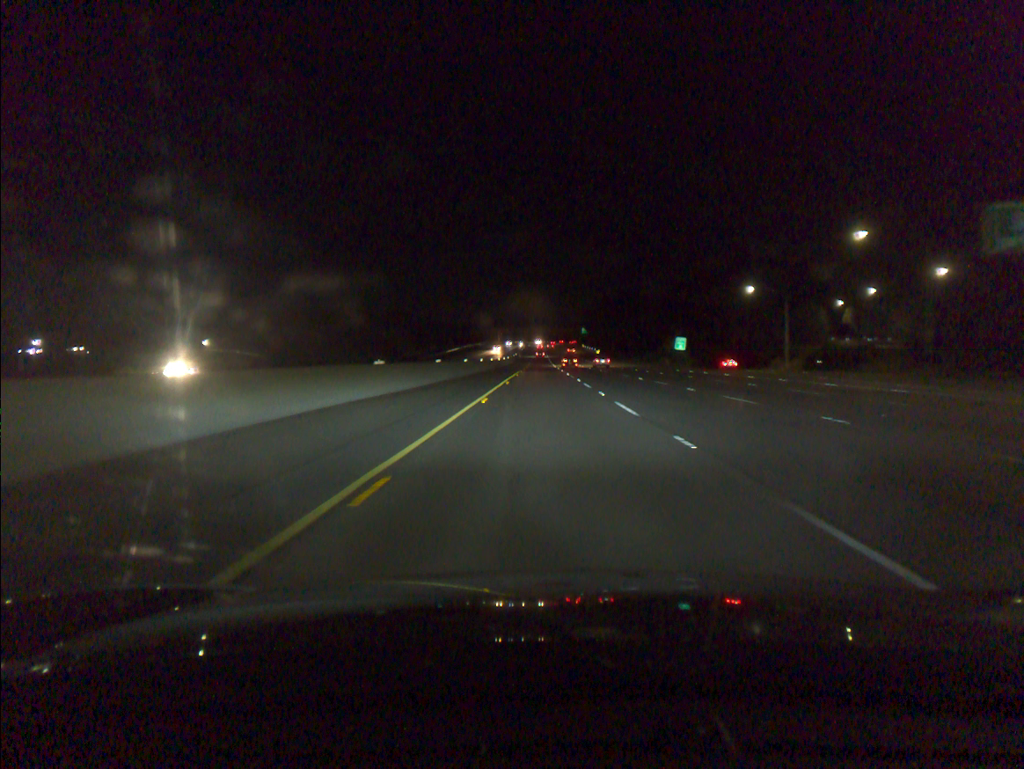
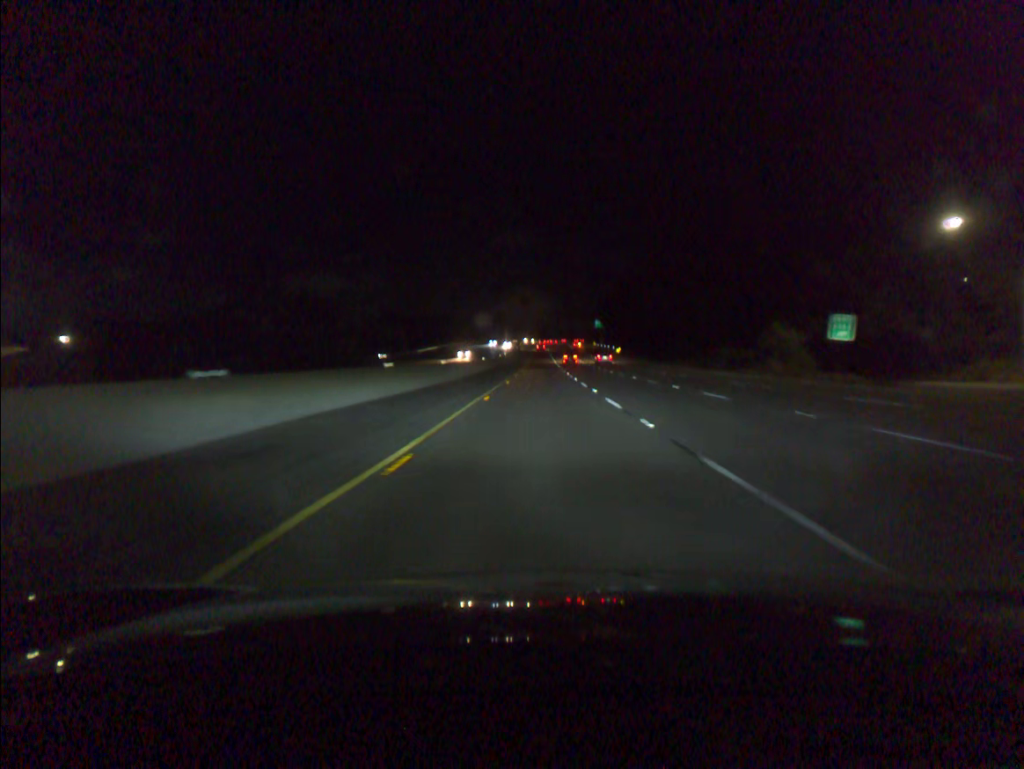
(0.0, +56.5) m; 0°
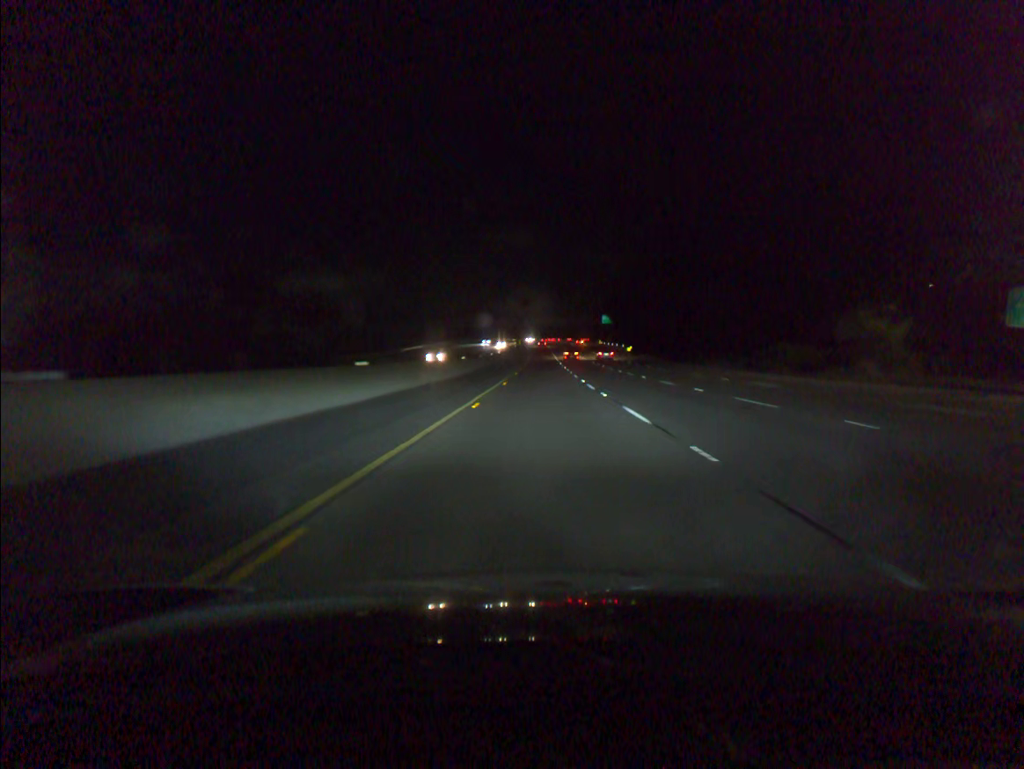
(0.0, +18.9) m; 0°
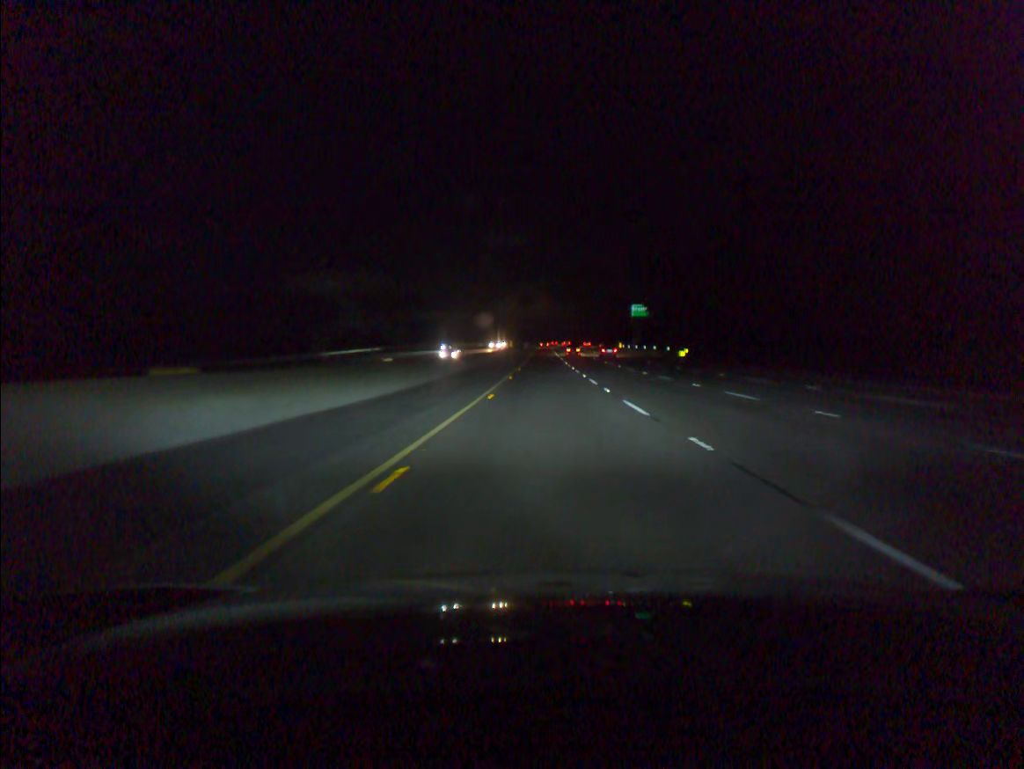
(-0.1, +55.3) m; 0°
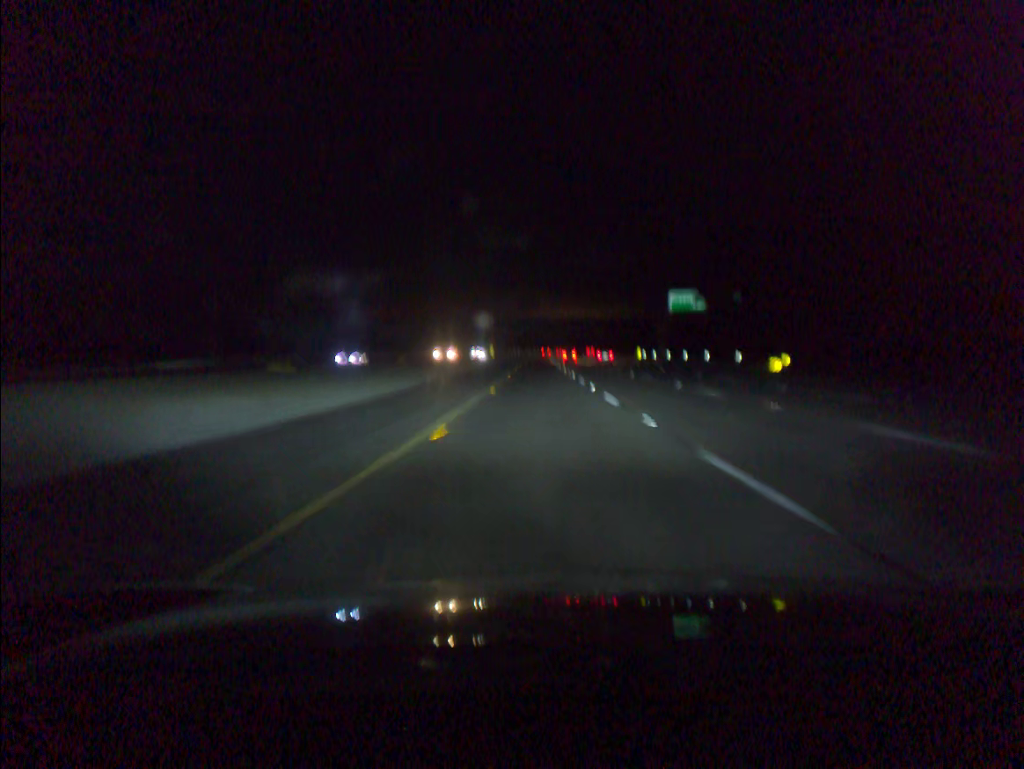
(+0.1, +39.2) m; 0°
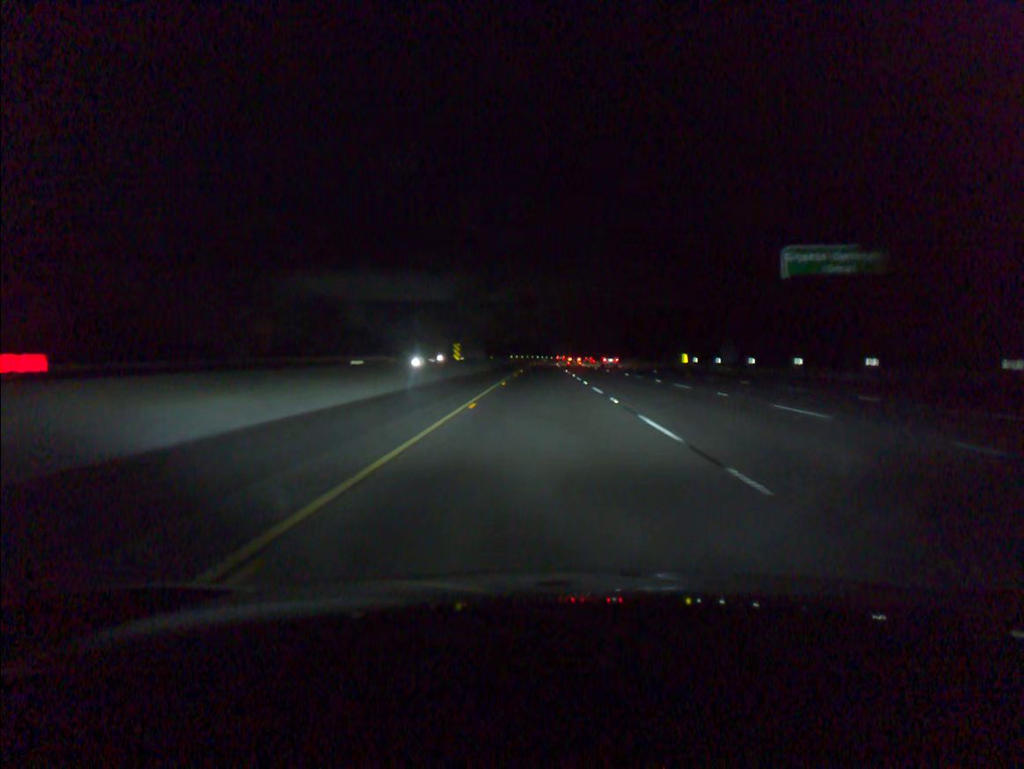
(-0.1, +37.5) m; 0°
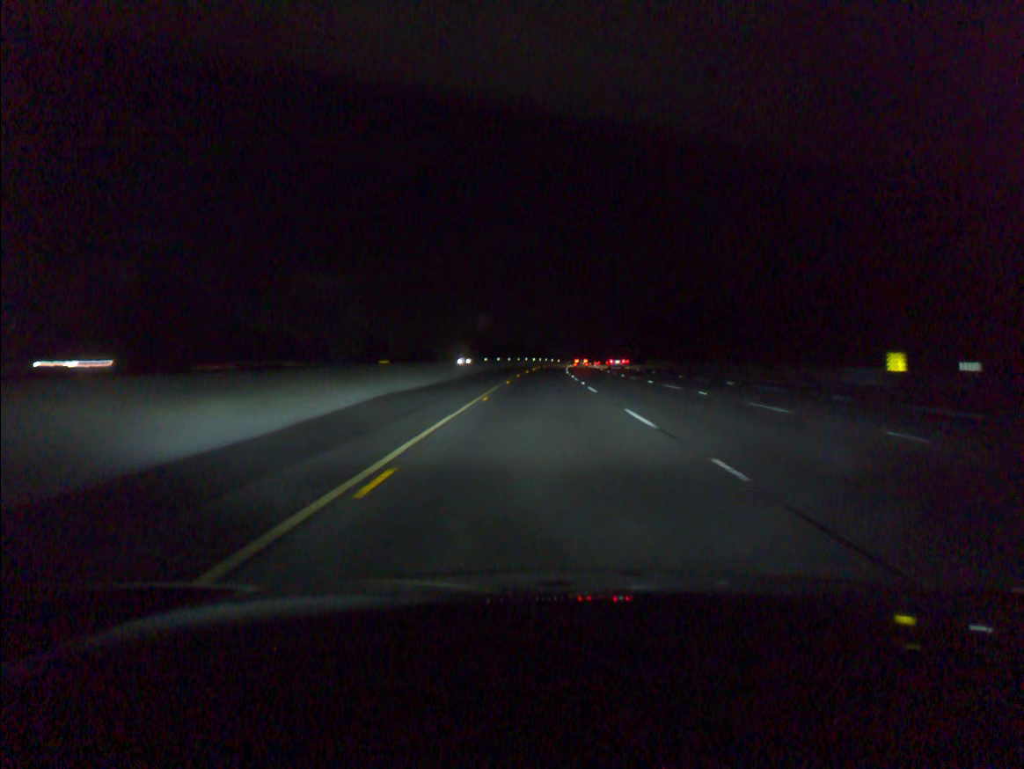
(+0.1, +54.6) m; 0°
